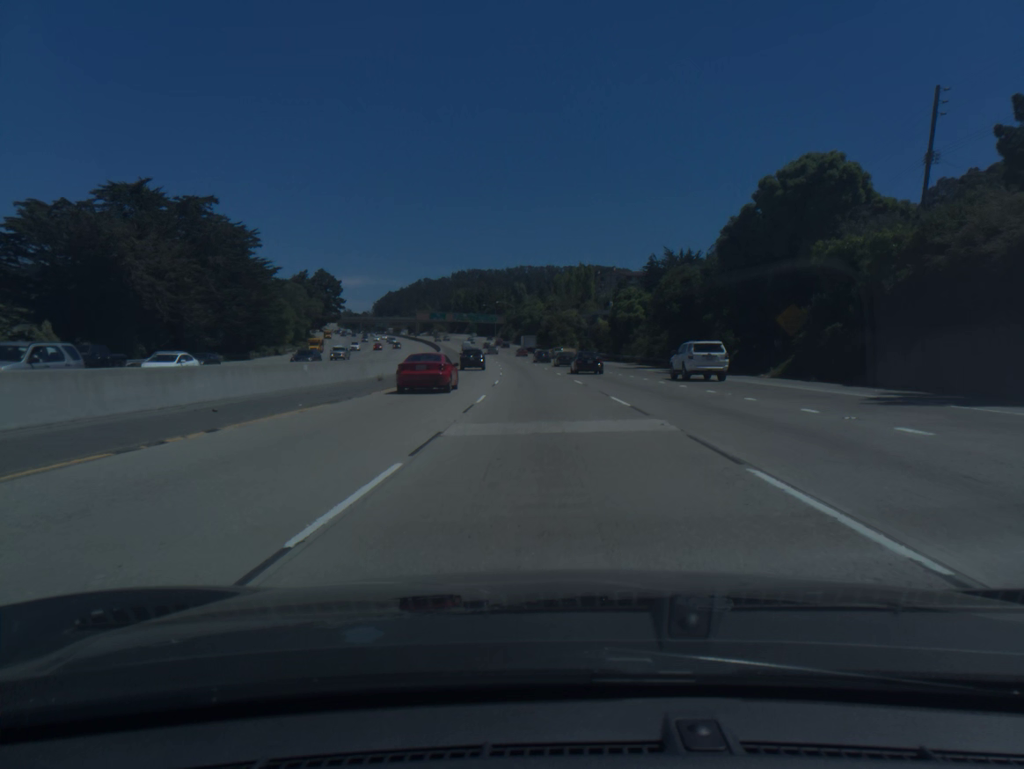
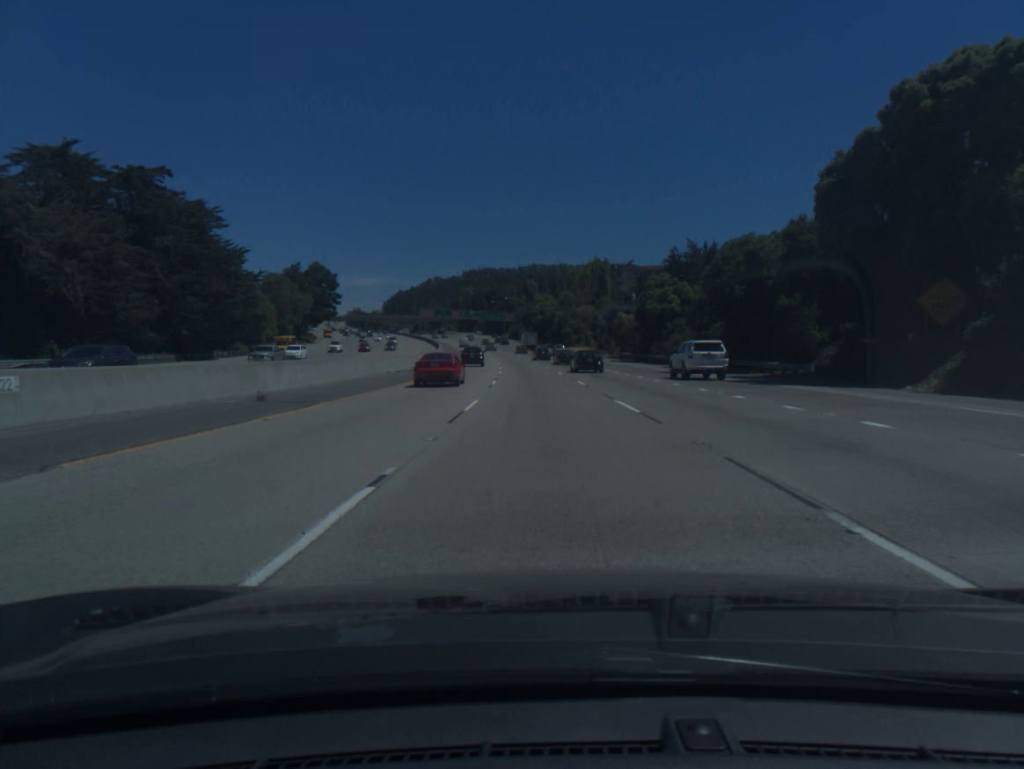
(-0.1, +16.8) m; -1°
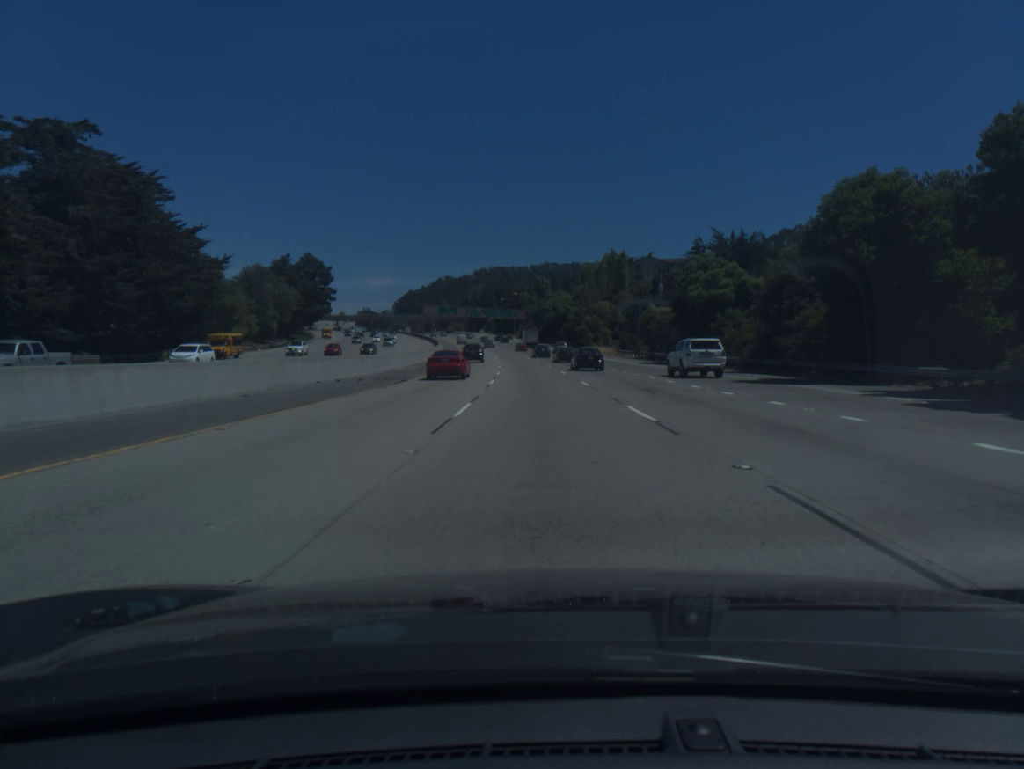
(-0.1, +16.9) m; -1°
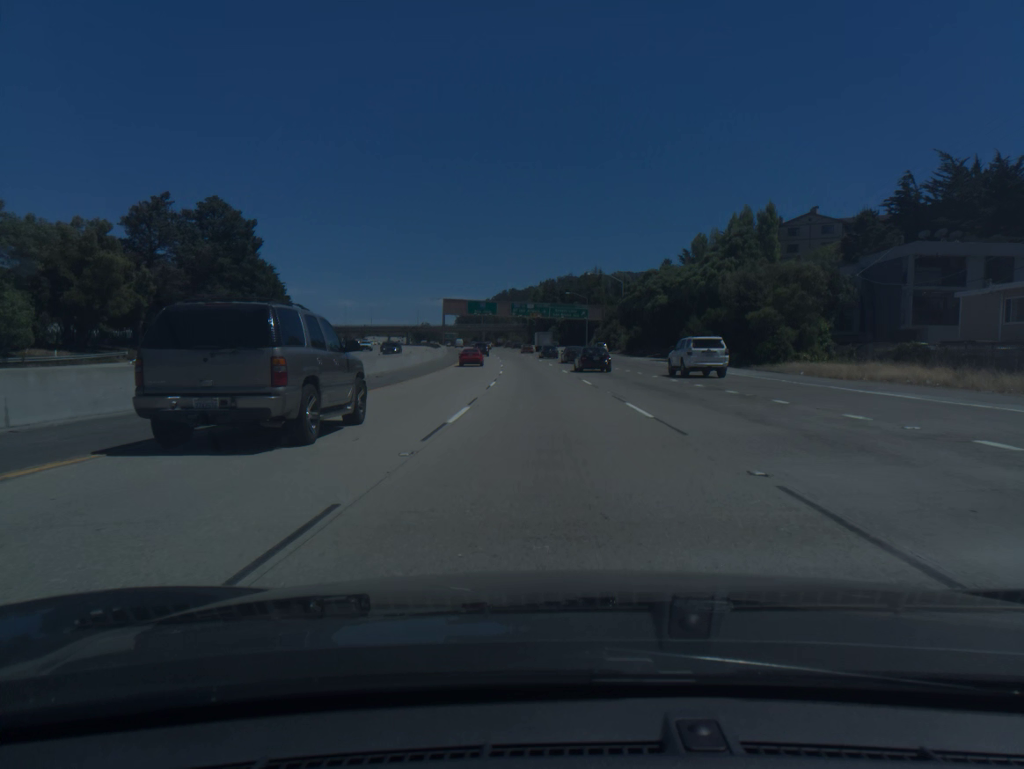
(-3.7, +84.6) m; -5°
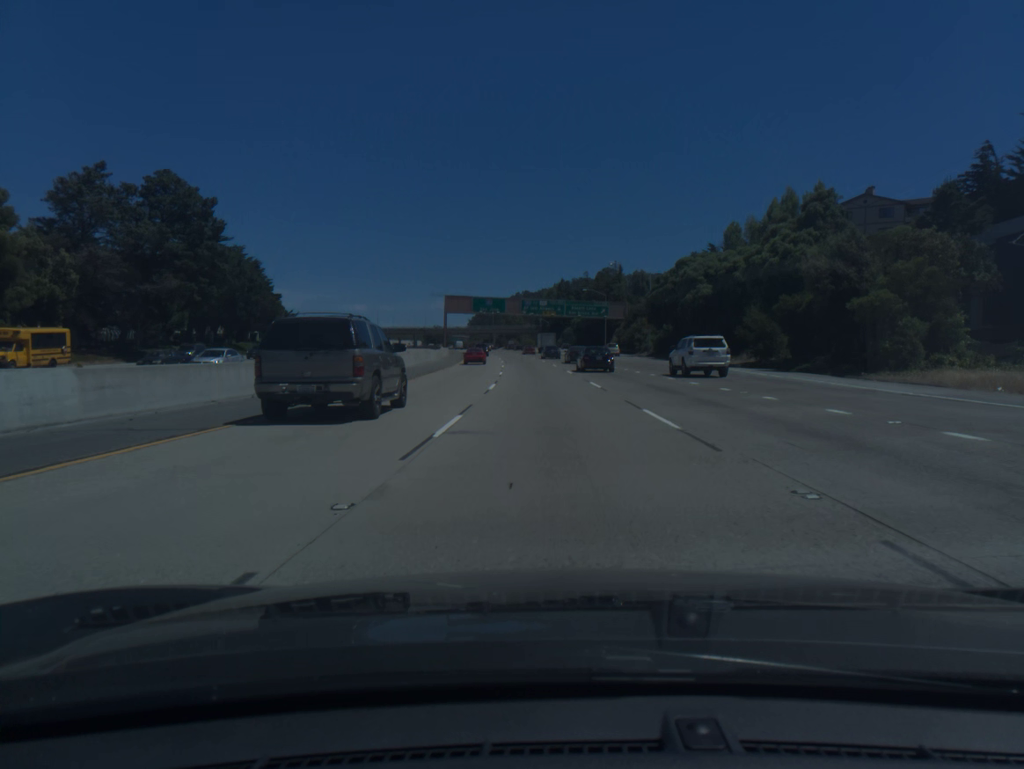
(-0.2, +16.9) m; -1°
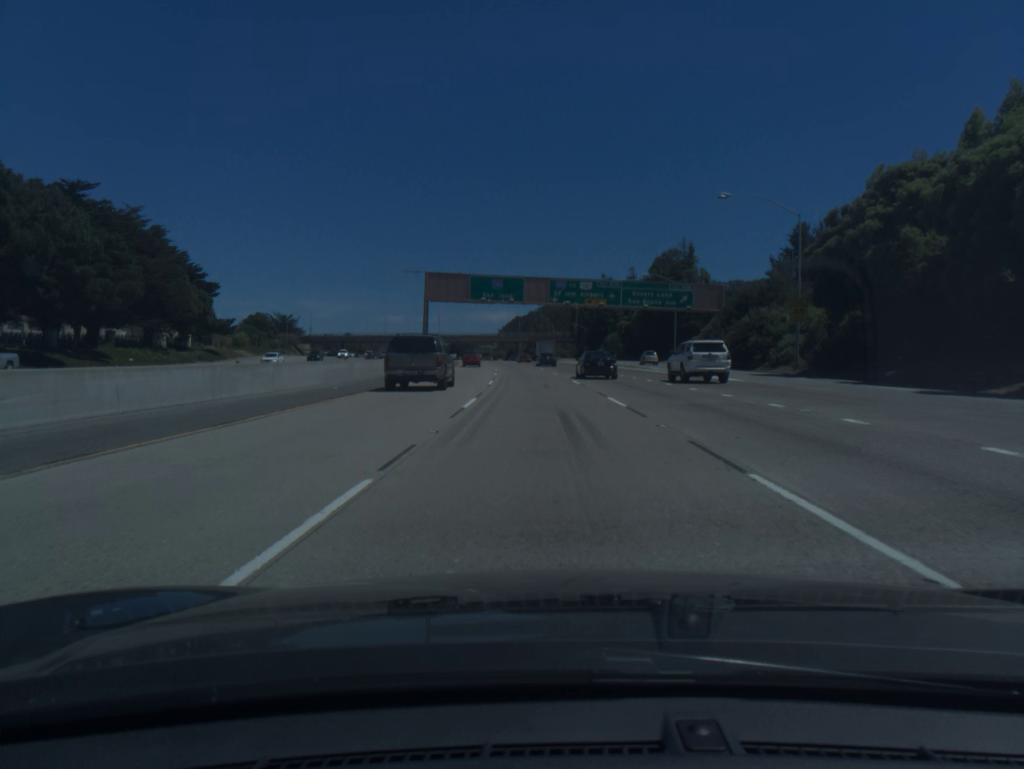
(-1.1, +50.5) m; -2°
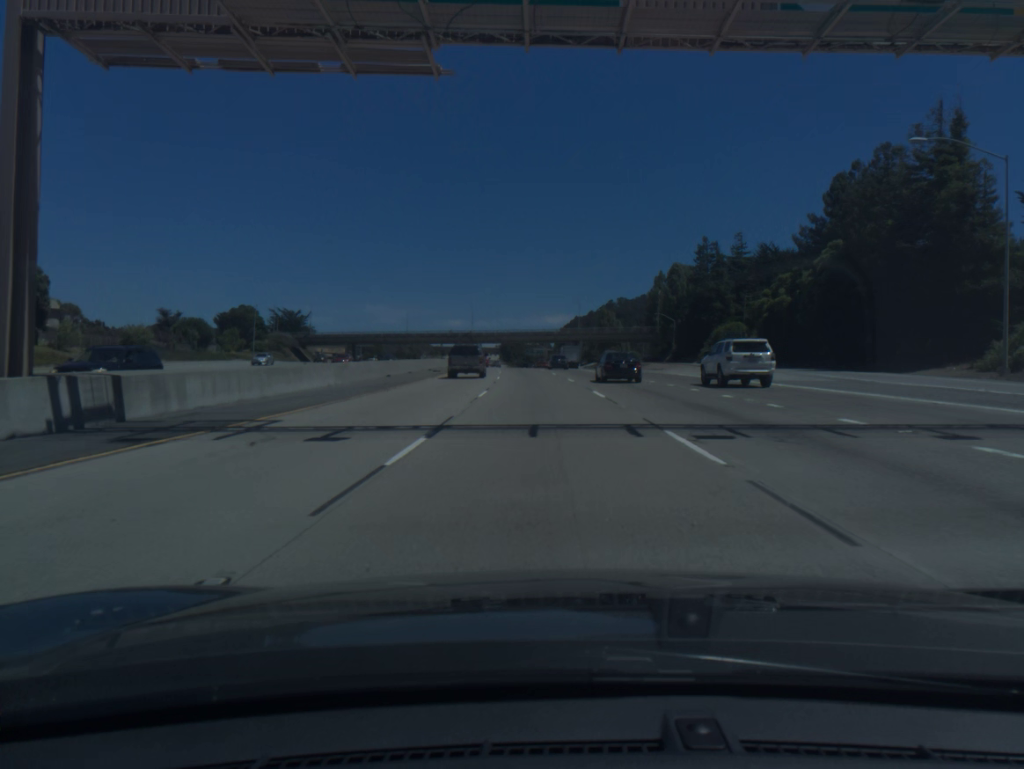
(-2.4, +66.8) m; -4°
